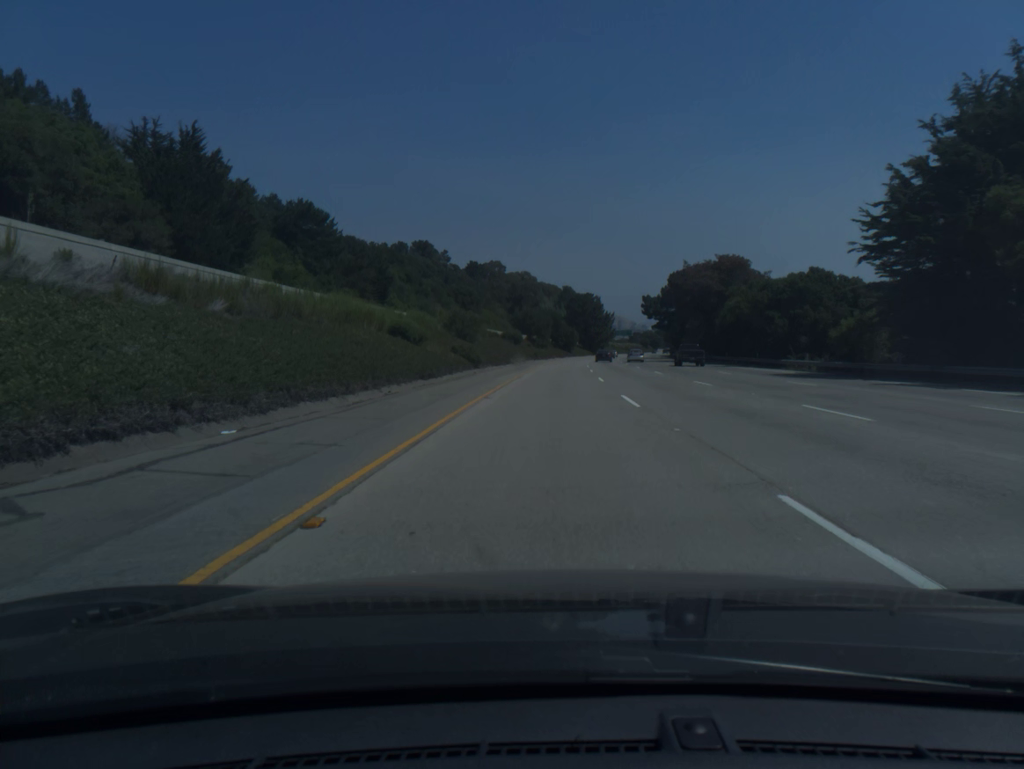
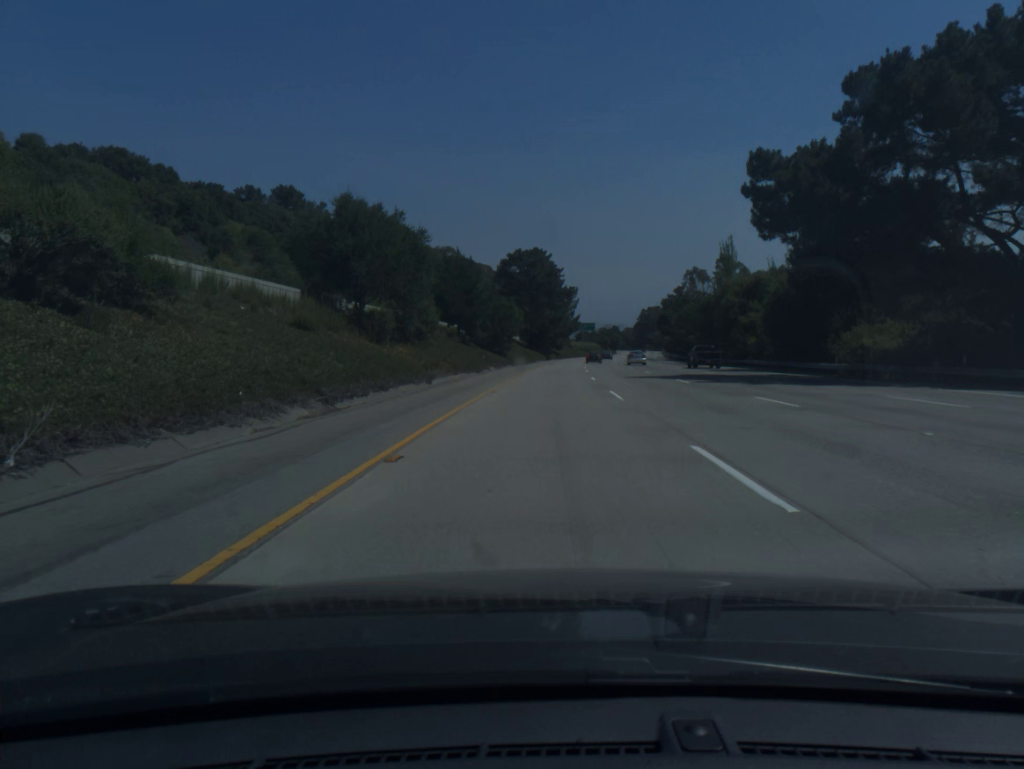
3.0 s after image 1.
(+4.0, +99.0) m; +4°
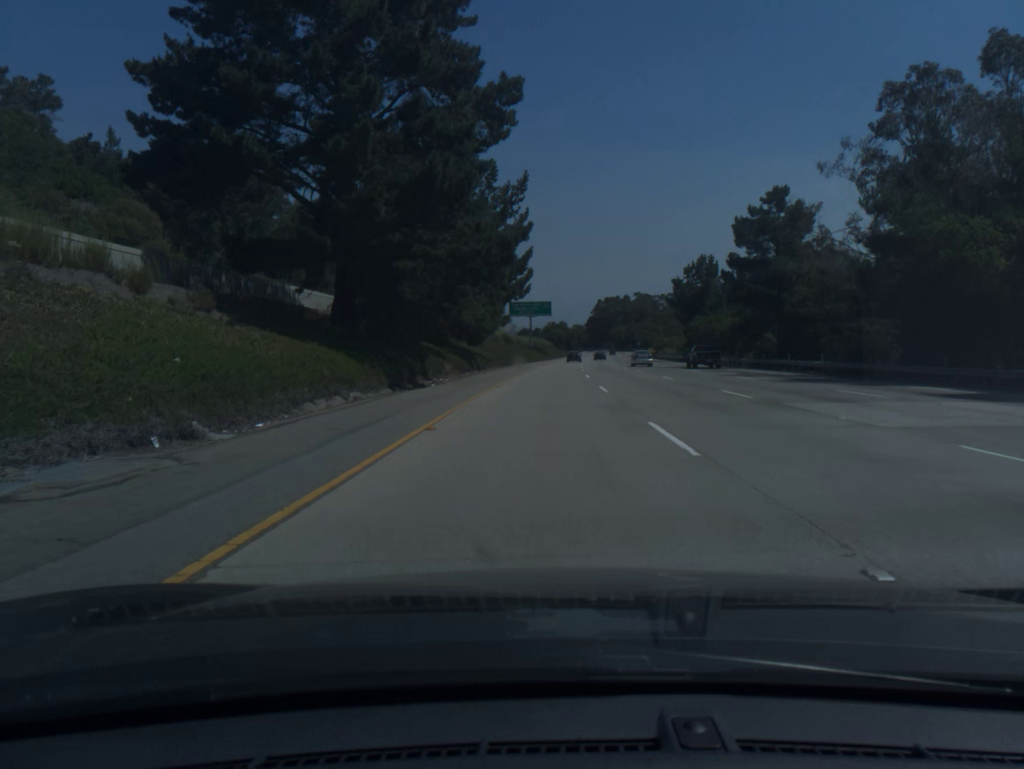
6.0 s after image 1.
(+3.7, +98.9) m; +4°
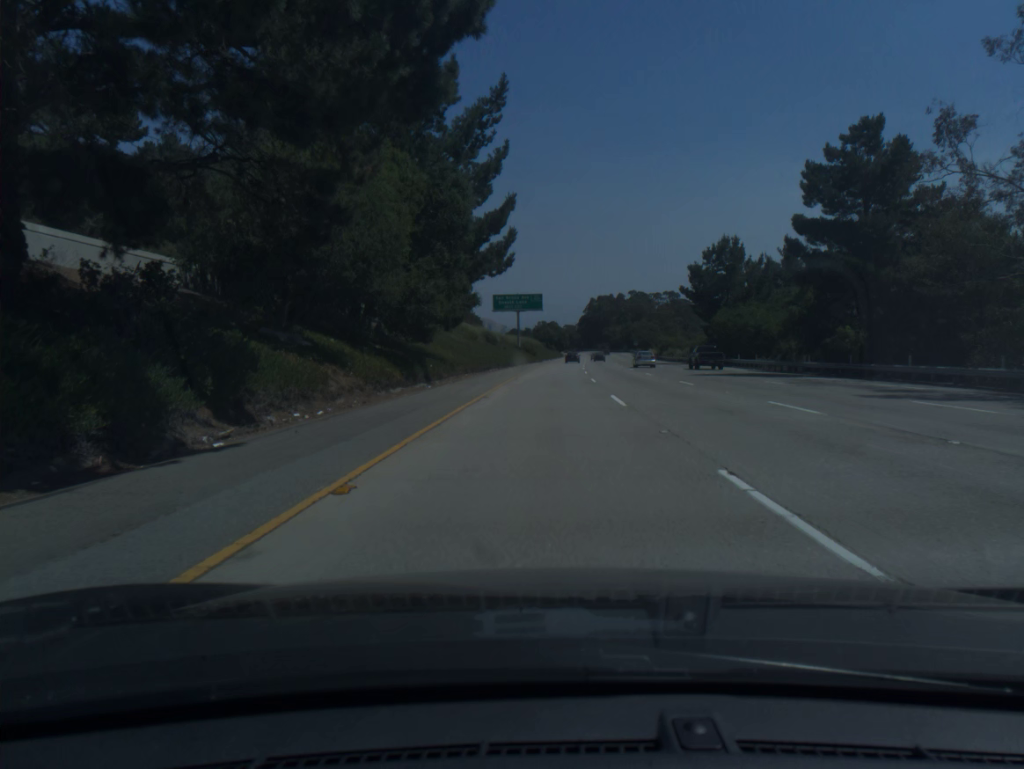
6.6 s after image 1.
(+0.1, +19.9) m; +1°
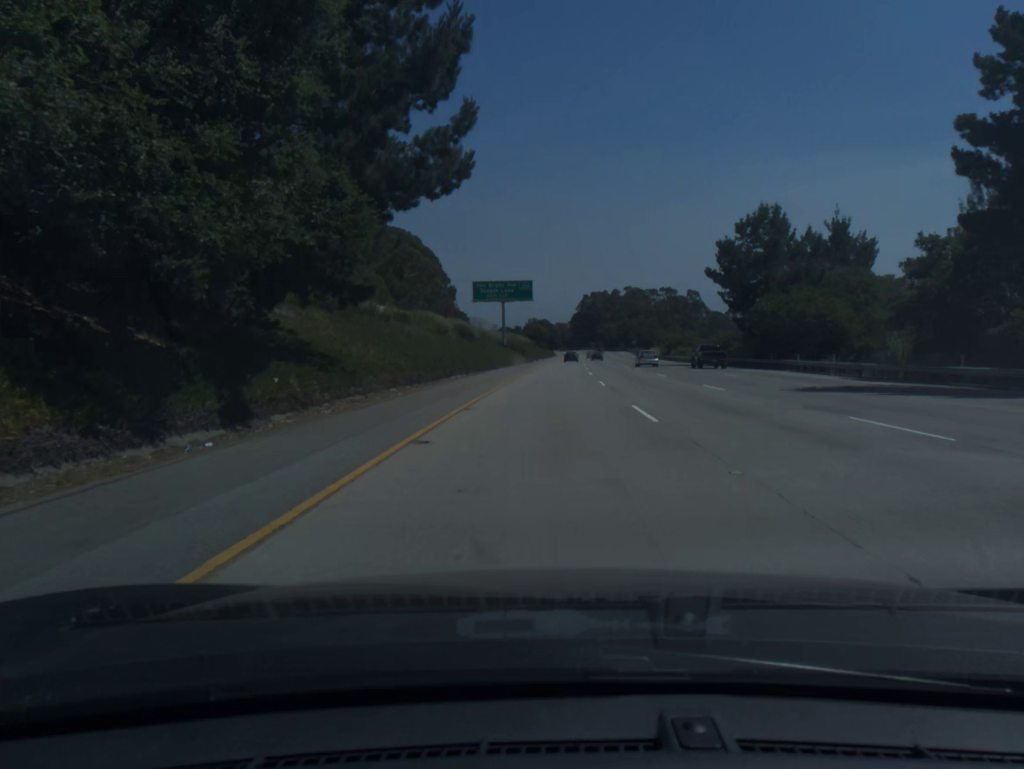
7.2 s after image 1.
(+0.1, +19.9) m; +1°
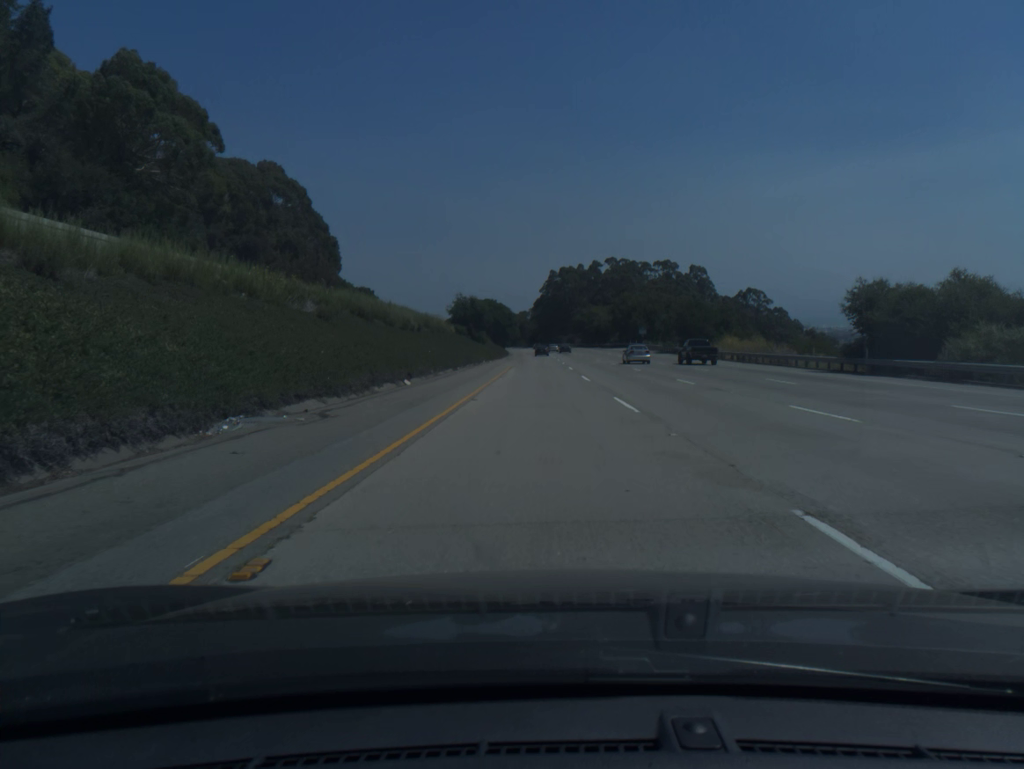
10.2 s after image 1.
(+3.2, +99.4) m; +3°
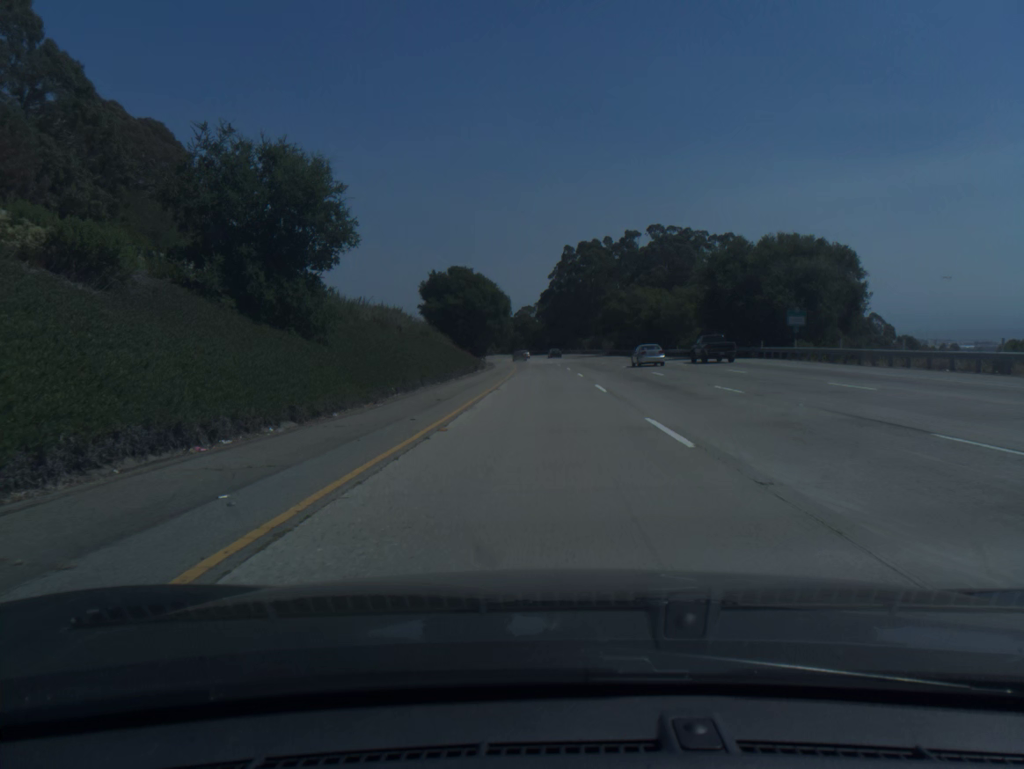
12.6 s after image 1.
(-0.3, +79.6) m; -1°
